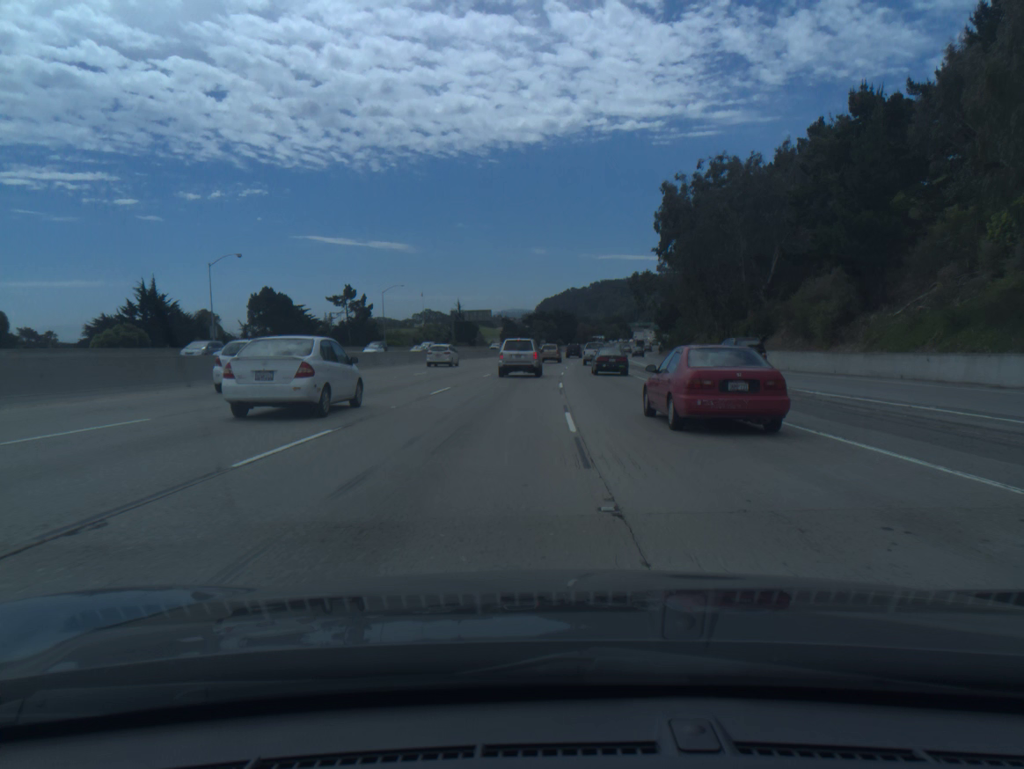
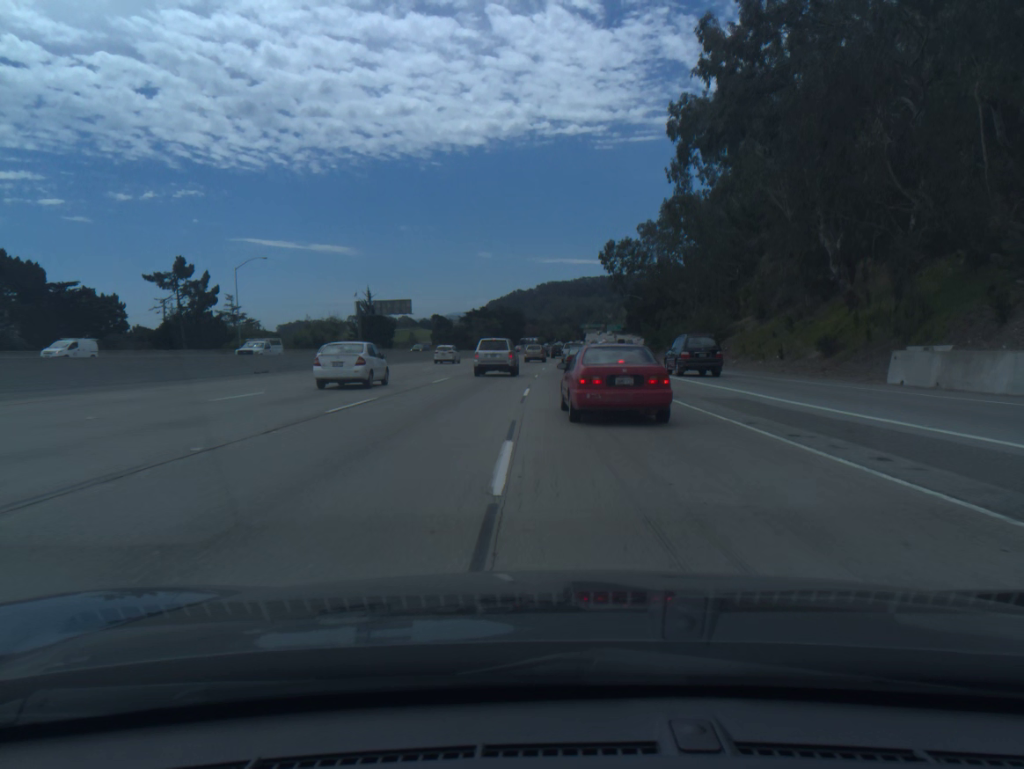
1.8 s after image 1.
(+1.6, +49.3) m; +4°
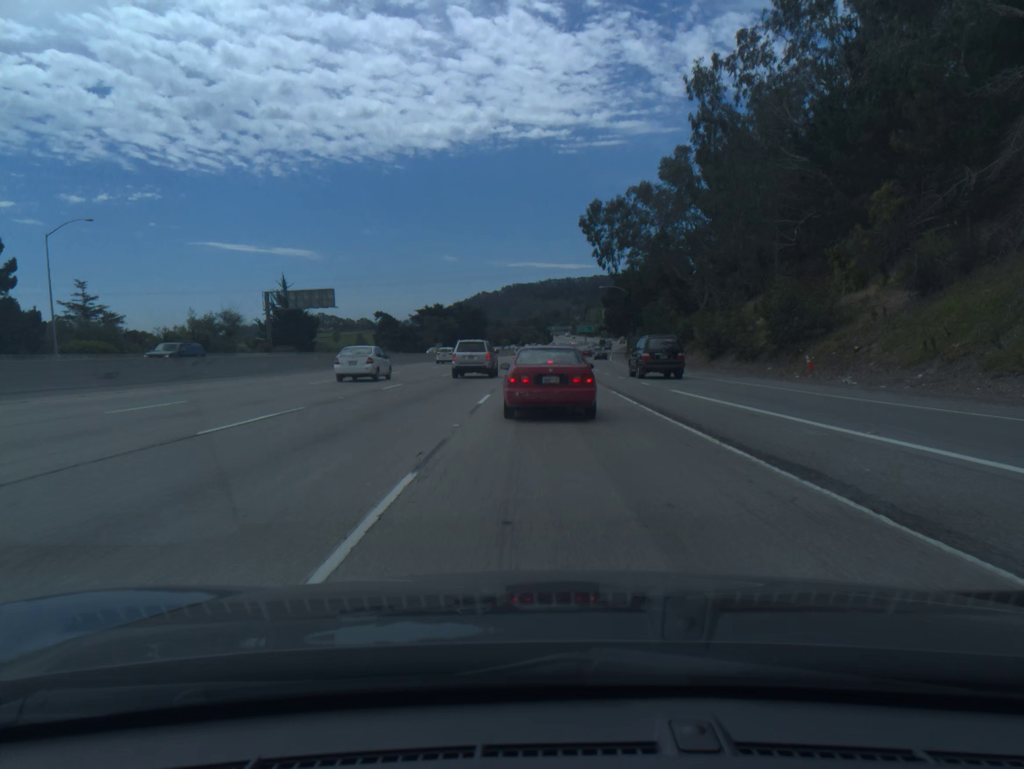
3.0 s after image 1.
(+0.7, +31.7) m; +3°
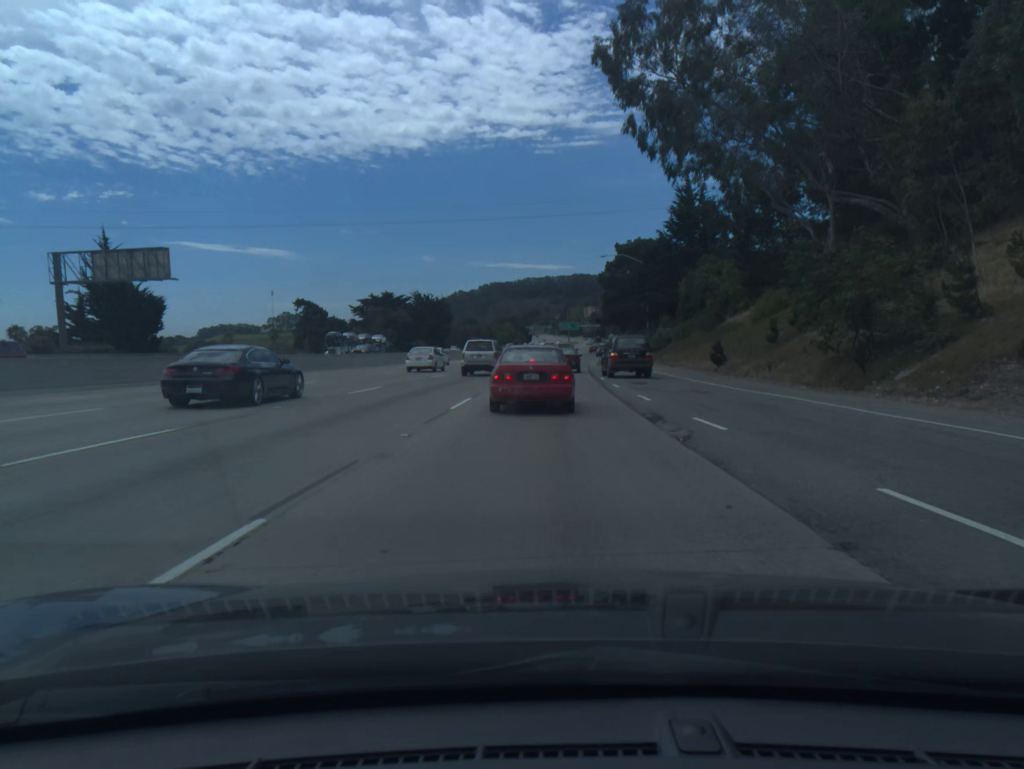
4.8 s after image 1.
(+0.6, +46.1) m; +2°
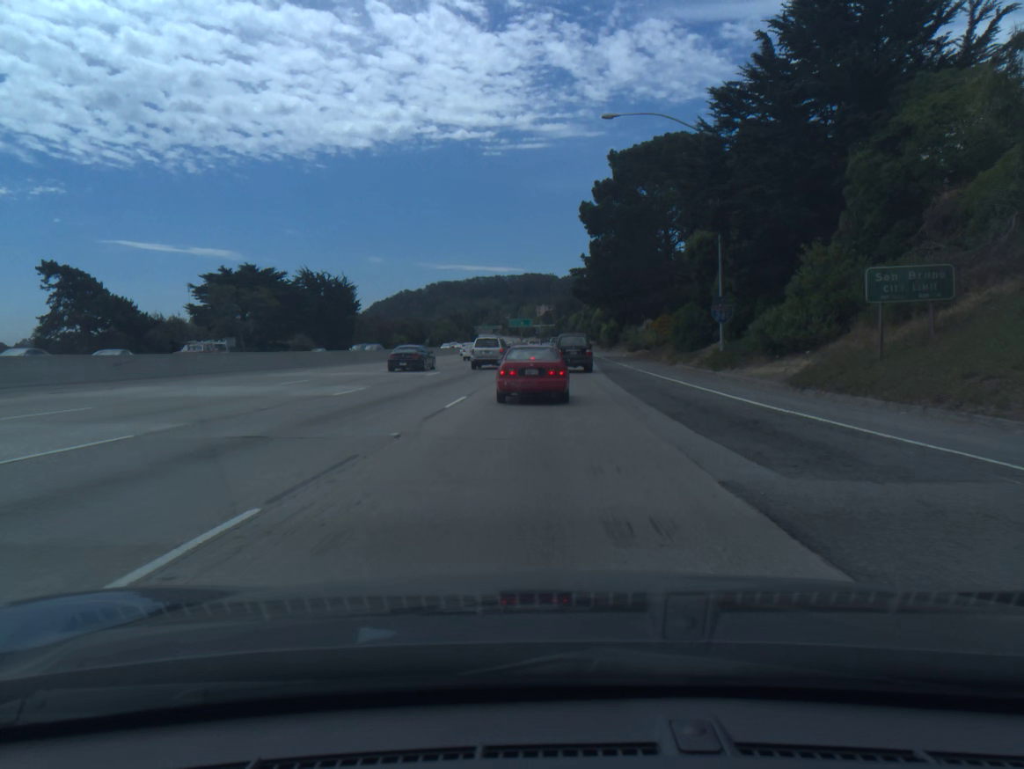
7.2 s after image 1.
(+1.7, +57.8) m; +4°
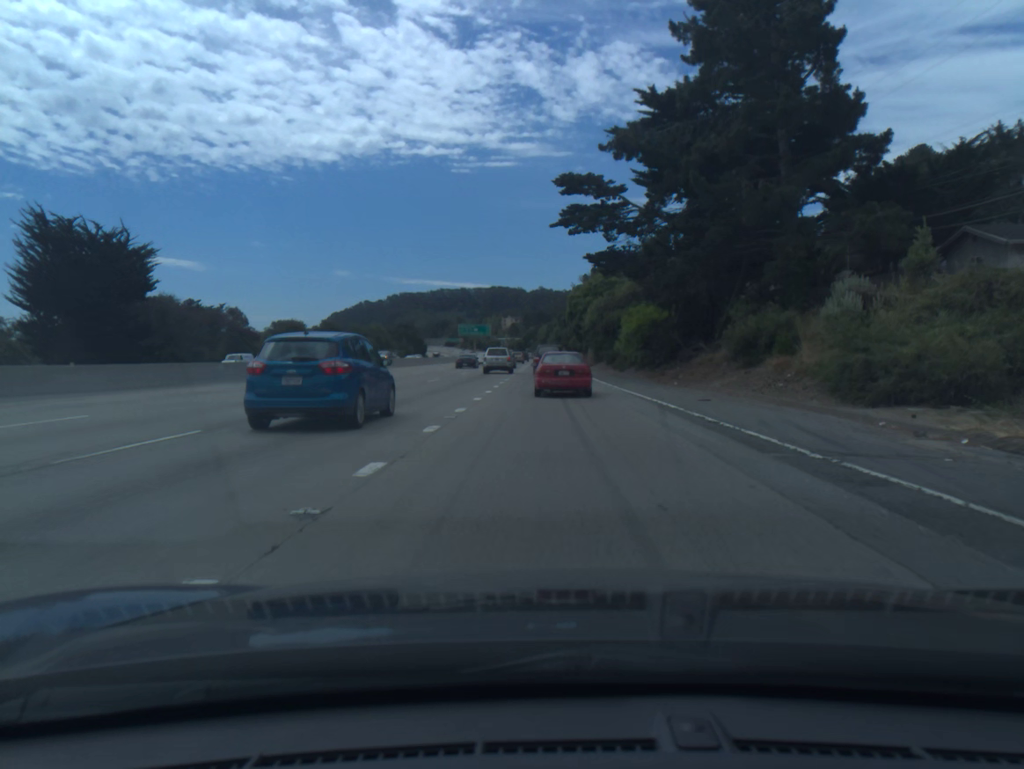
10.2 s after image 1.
(+1.3, +68.9) m; +2°
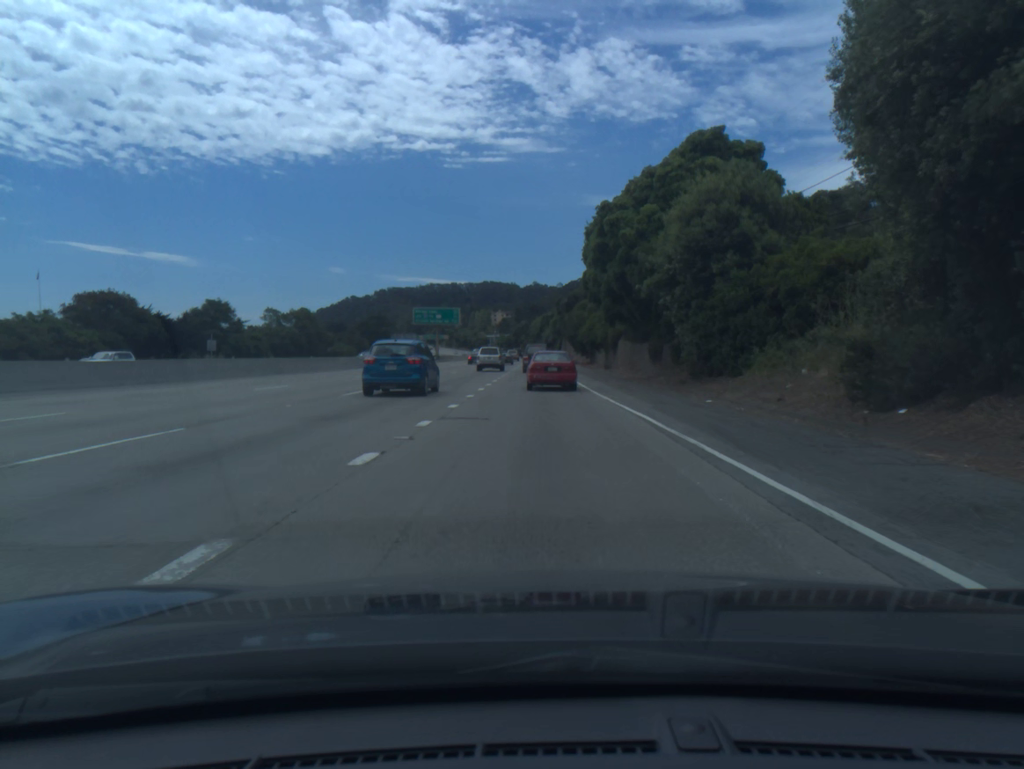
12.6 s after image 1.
(+0.3, +57.4) m; +1°
